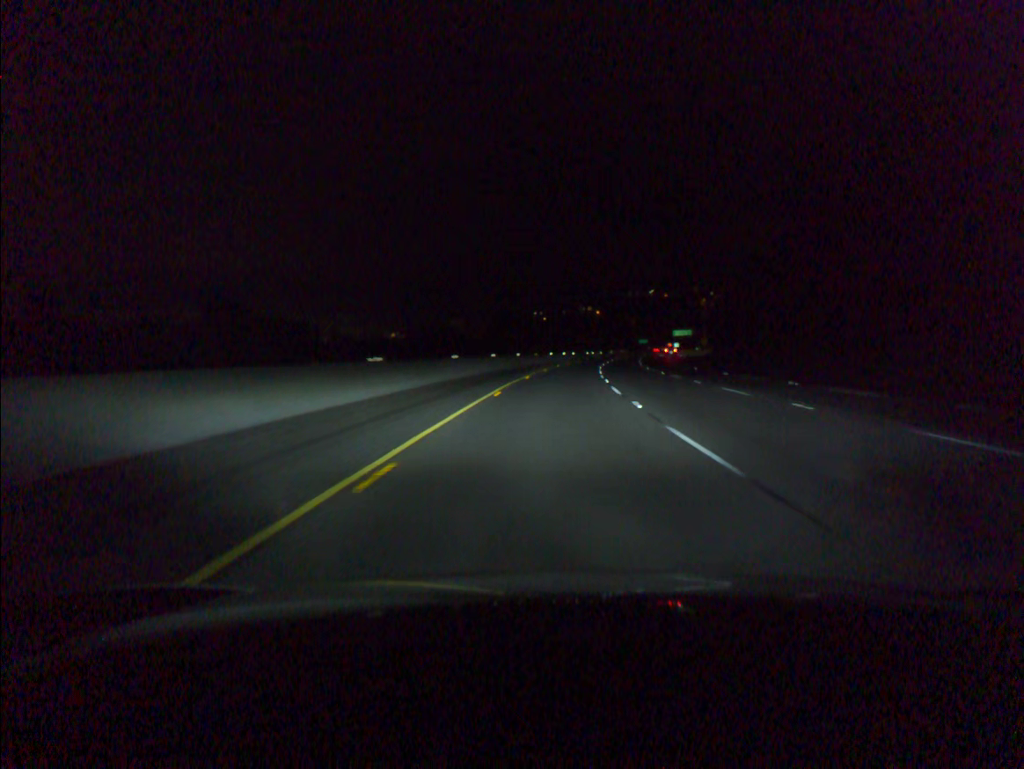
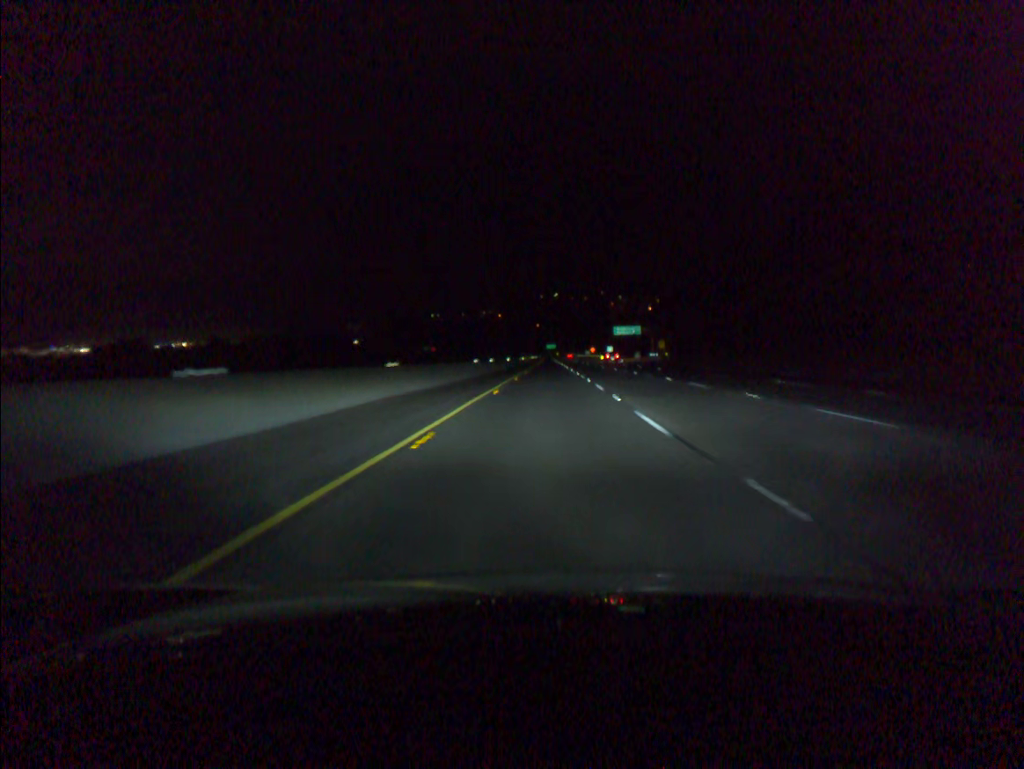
(+6.8, +98.7) m; +7°
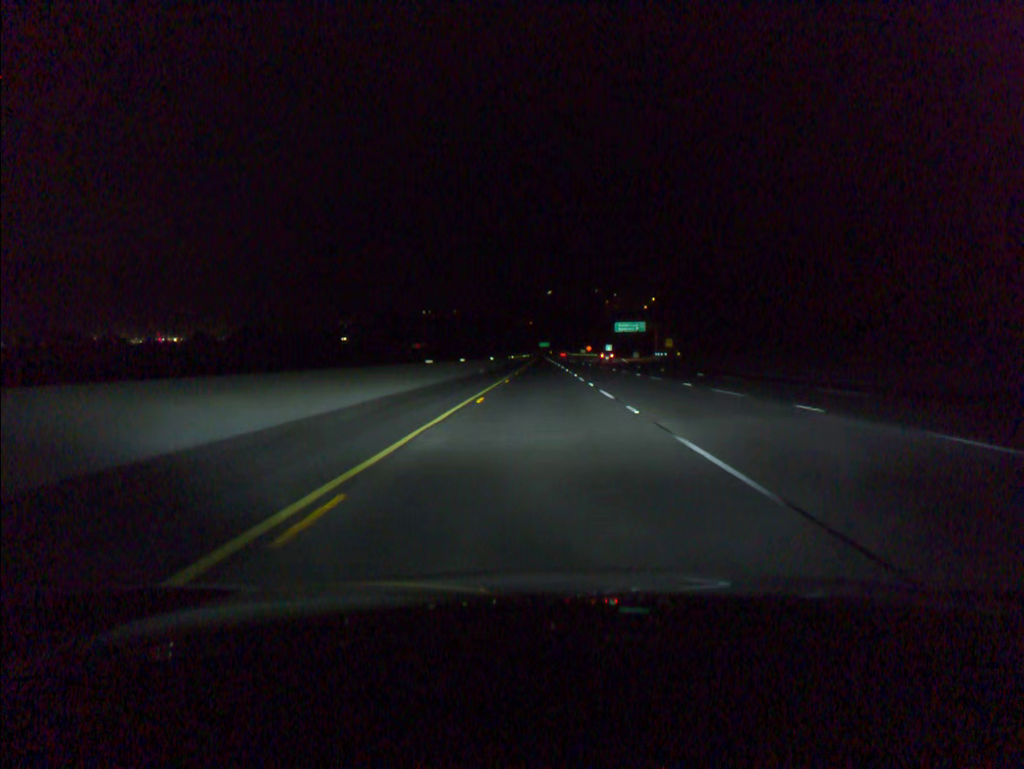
(+0.1, +19.8) m; +1°
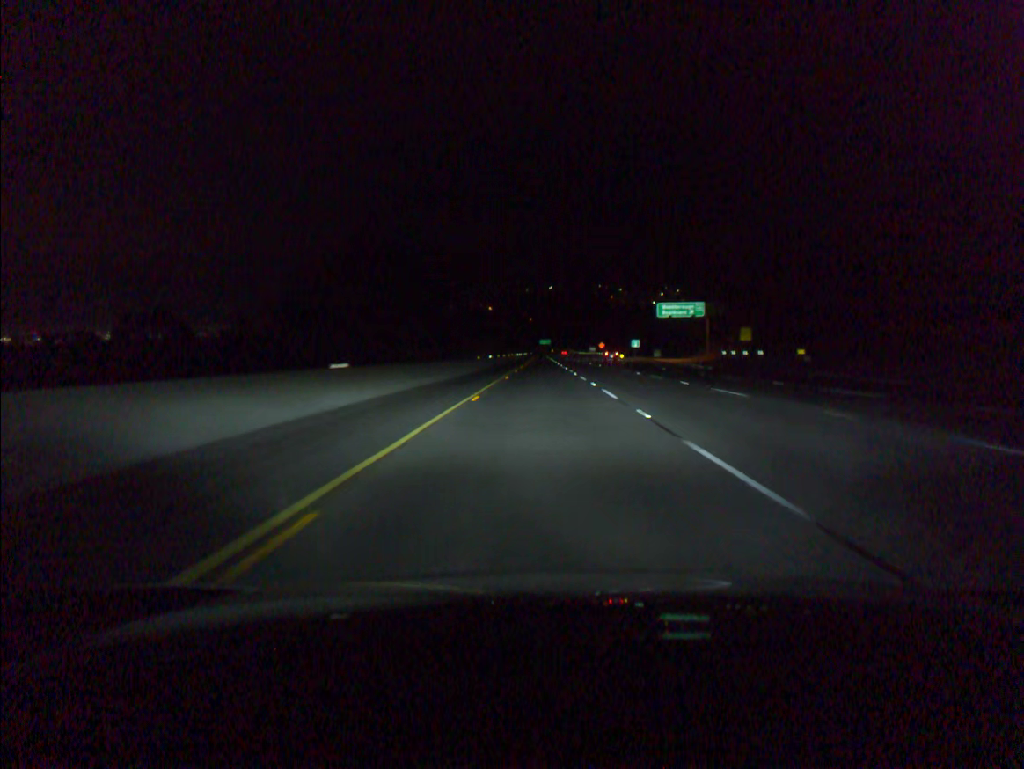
(0.0, +59.3) m; 0°
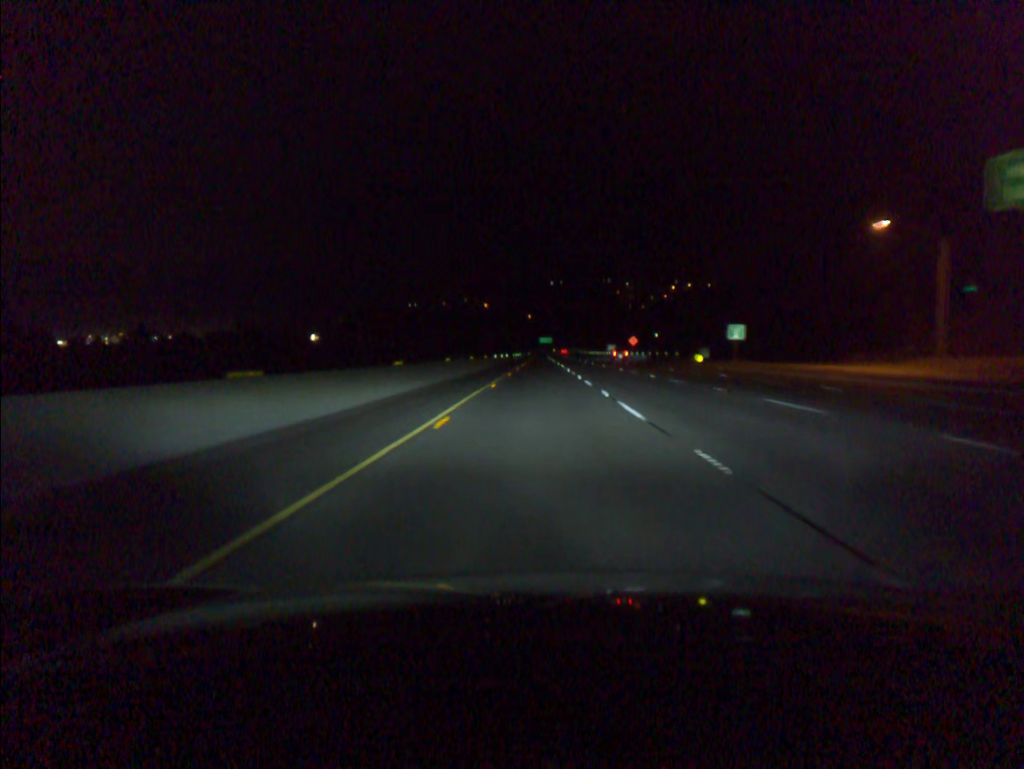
(0.0, +79.0) m; 0°
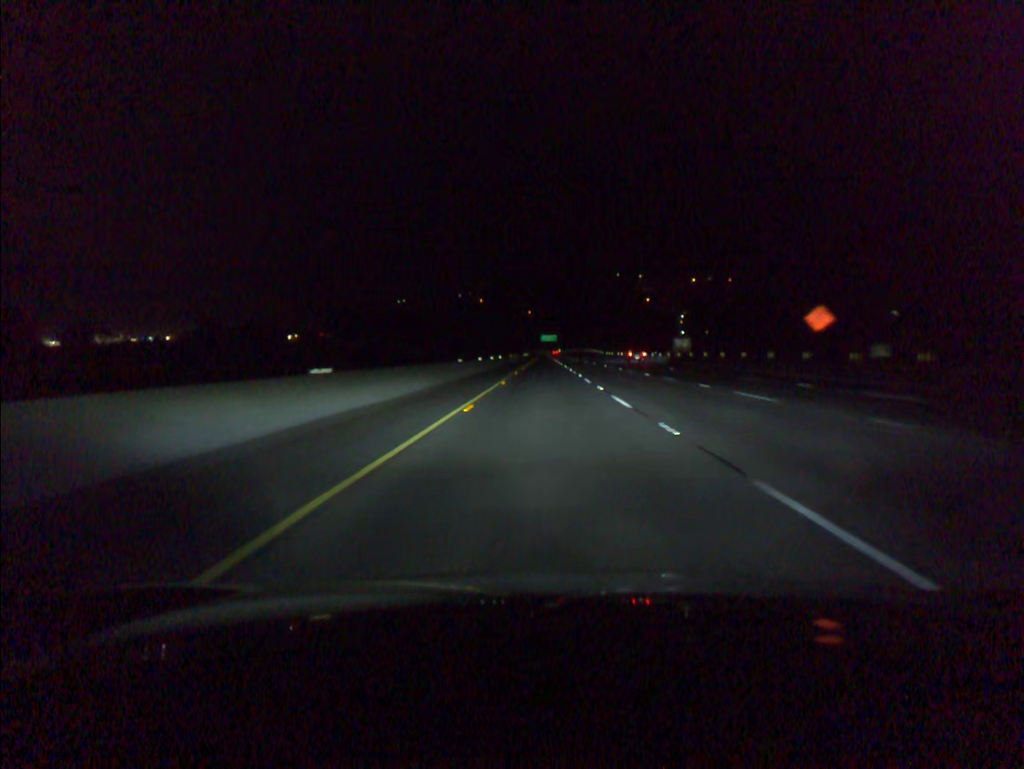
(-0.2, +98.7) m; 0°
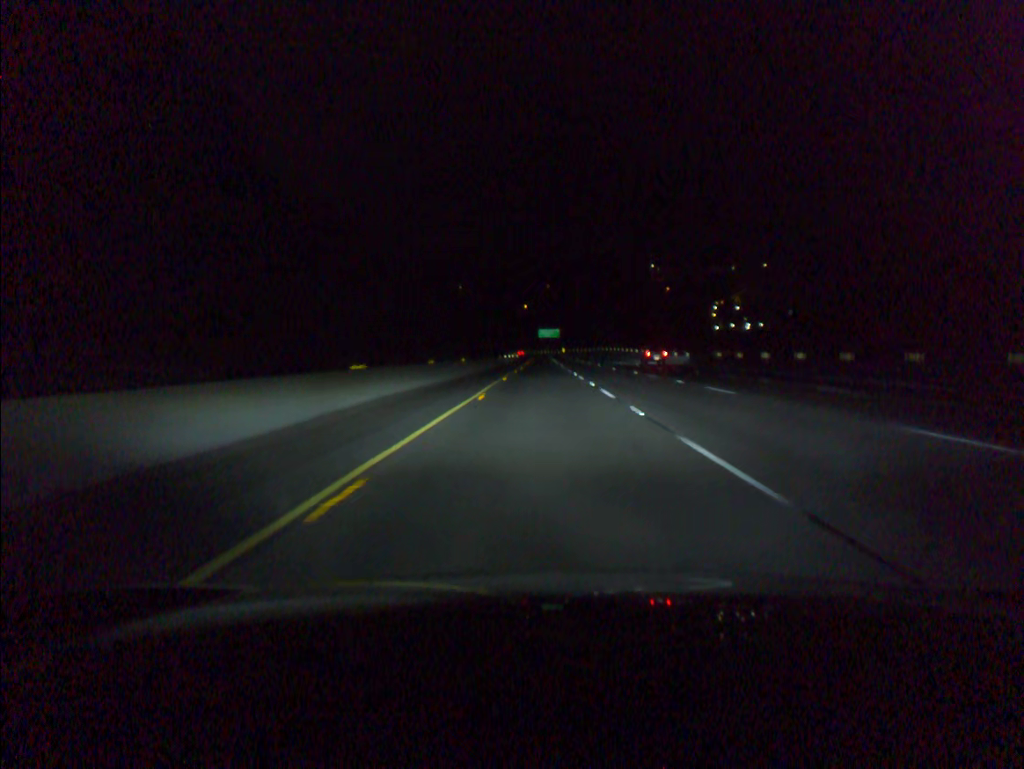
(+0.3, +98.5) m; 0°
